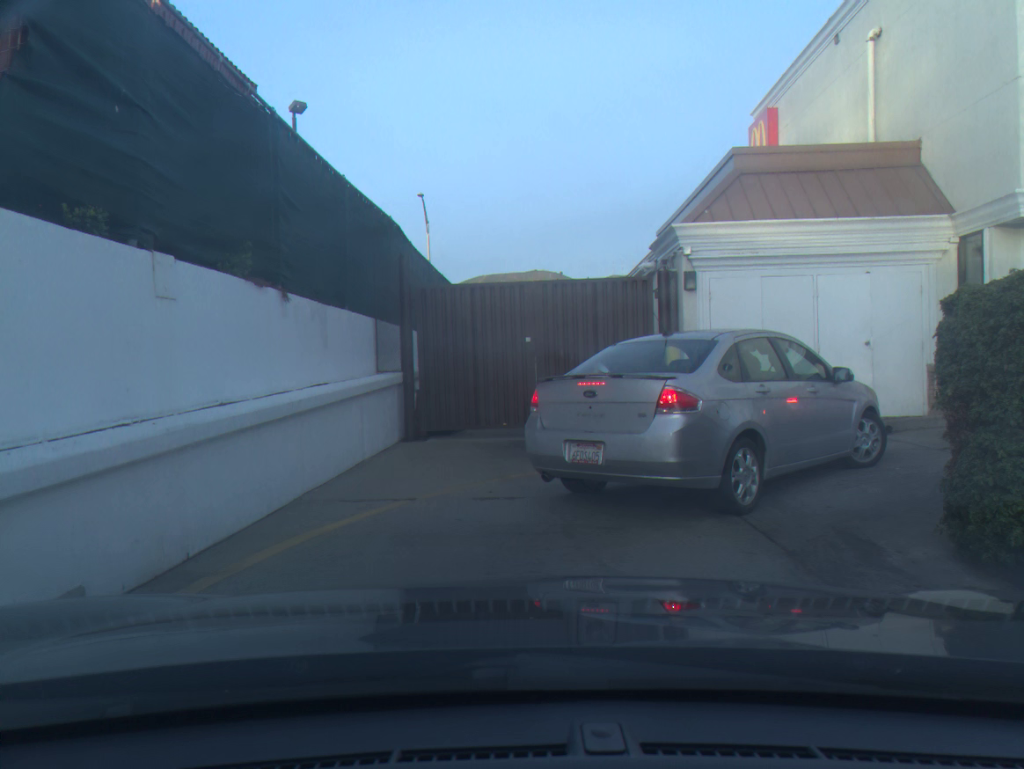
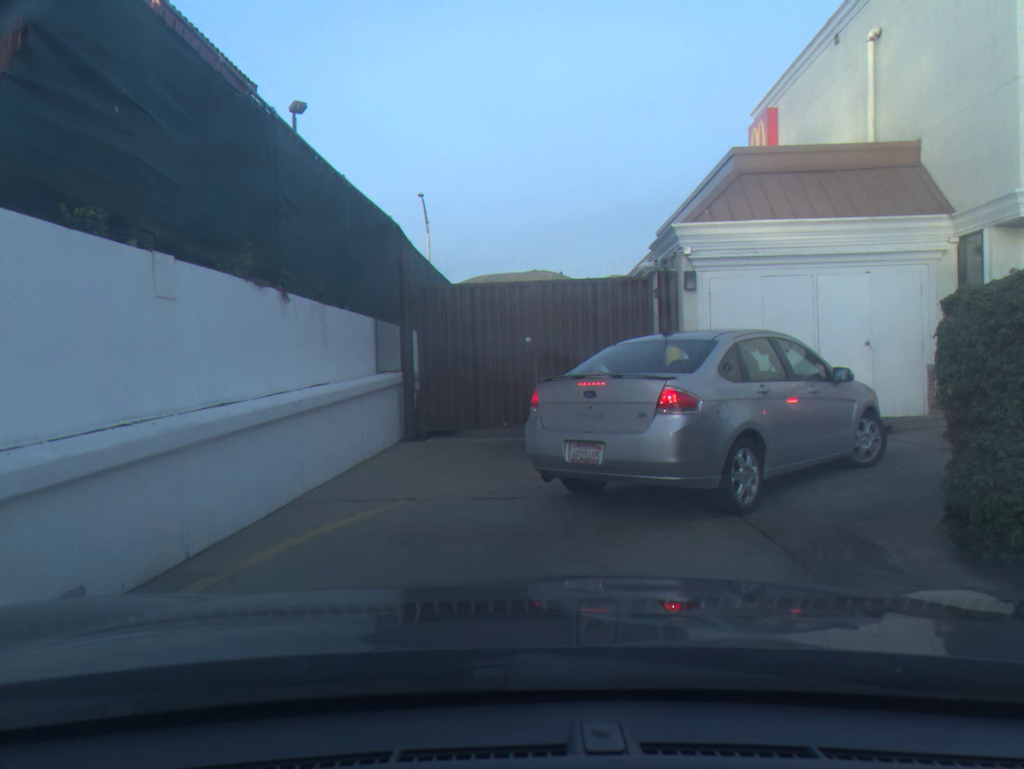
(0.0, 0.0) m; 0°
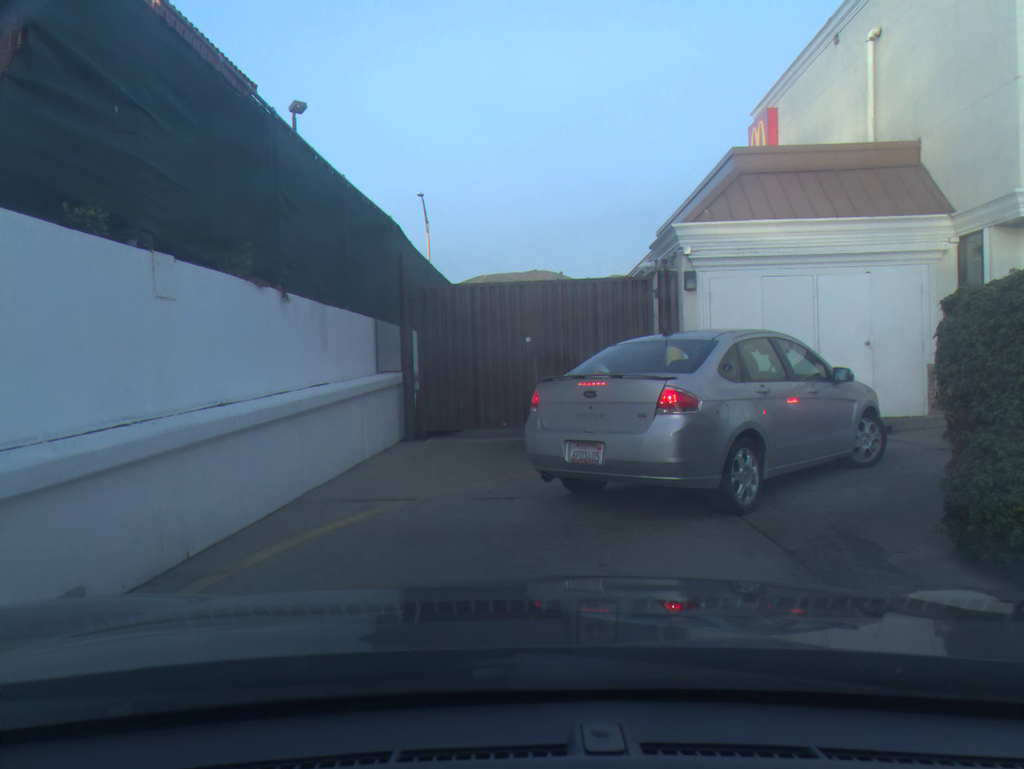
(0.0, 0.0) m; 0°
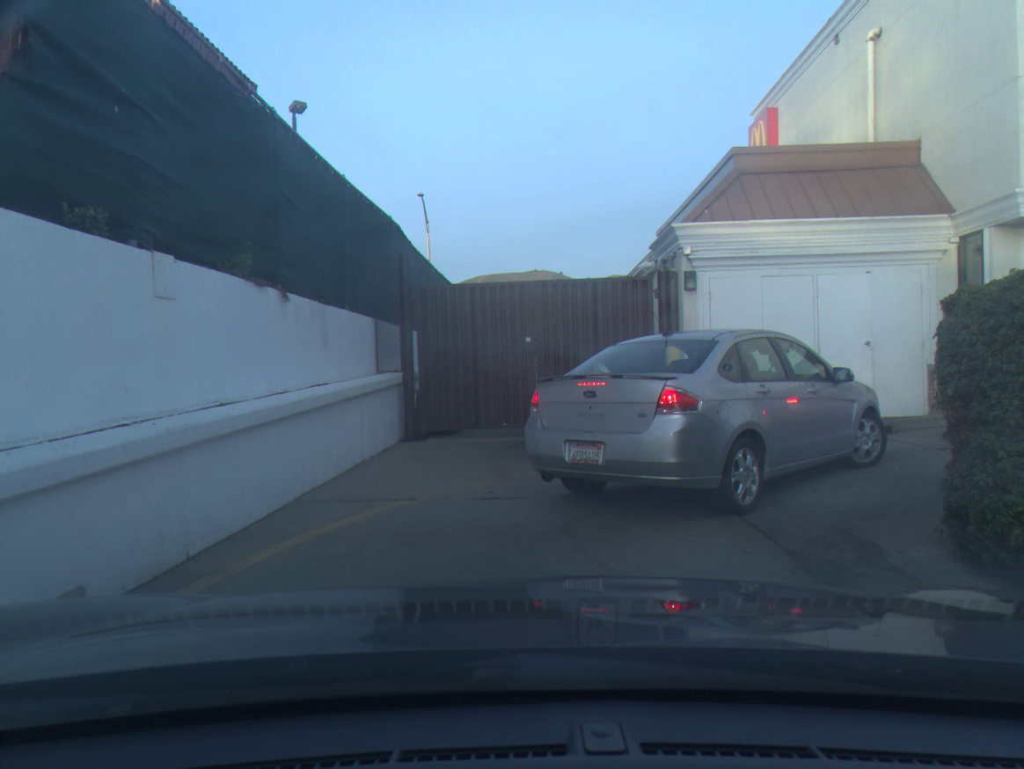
(0.0, 0.0) m; 0°
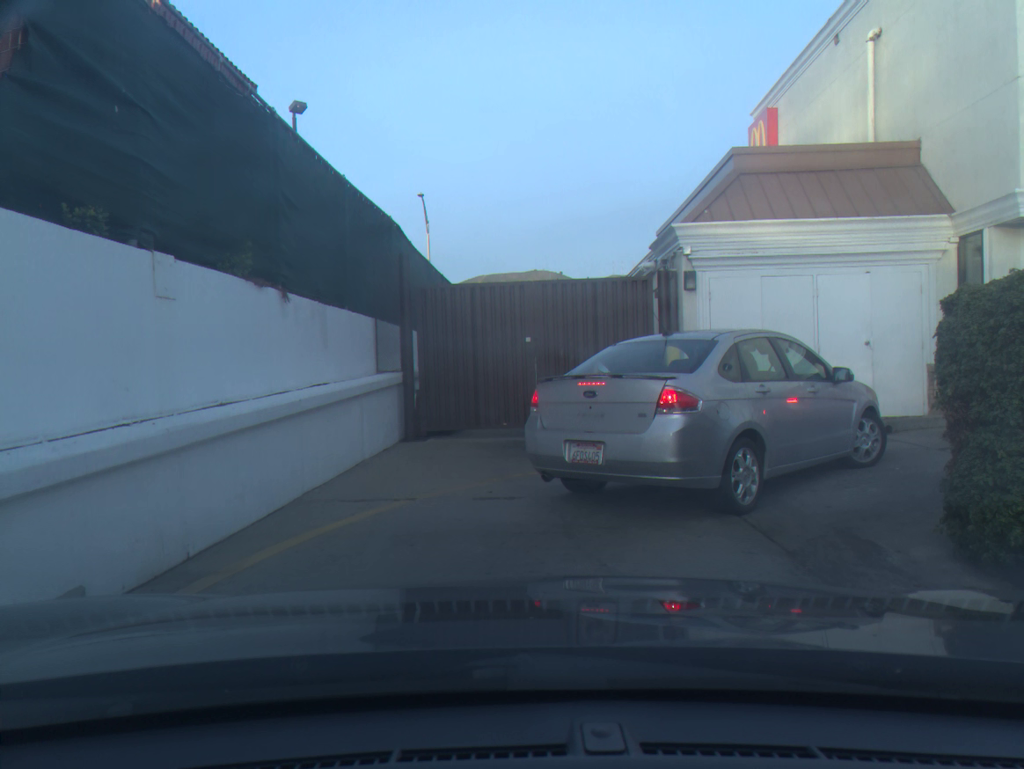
(0.0, 0.0) m; 0°
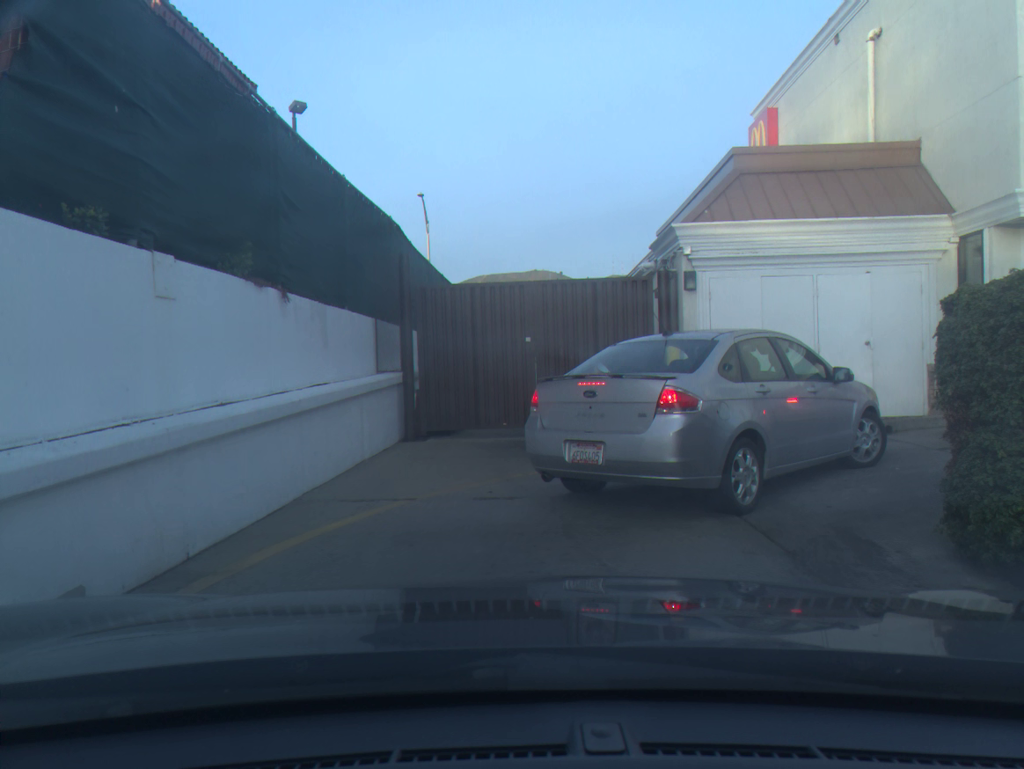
(0.0, 0.0) m; 0°
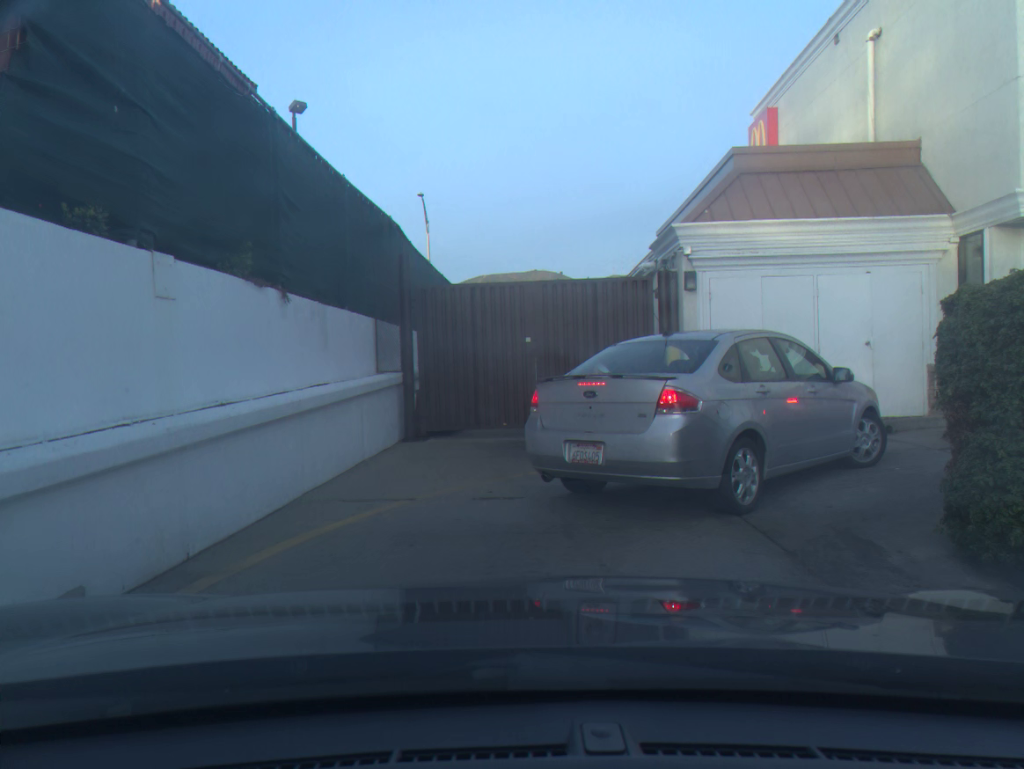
(0.0, 0.0) m; 0°
